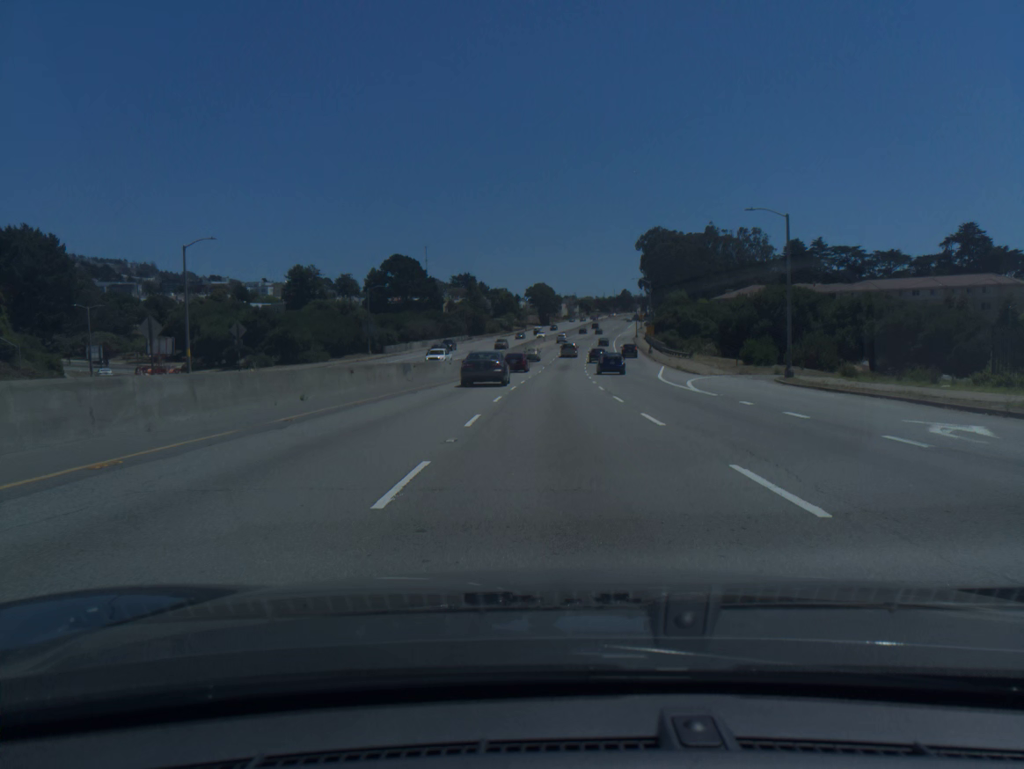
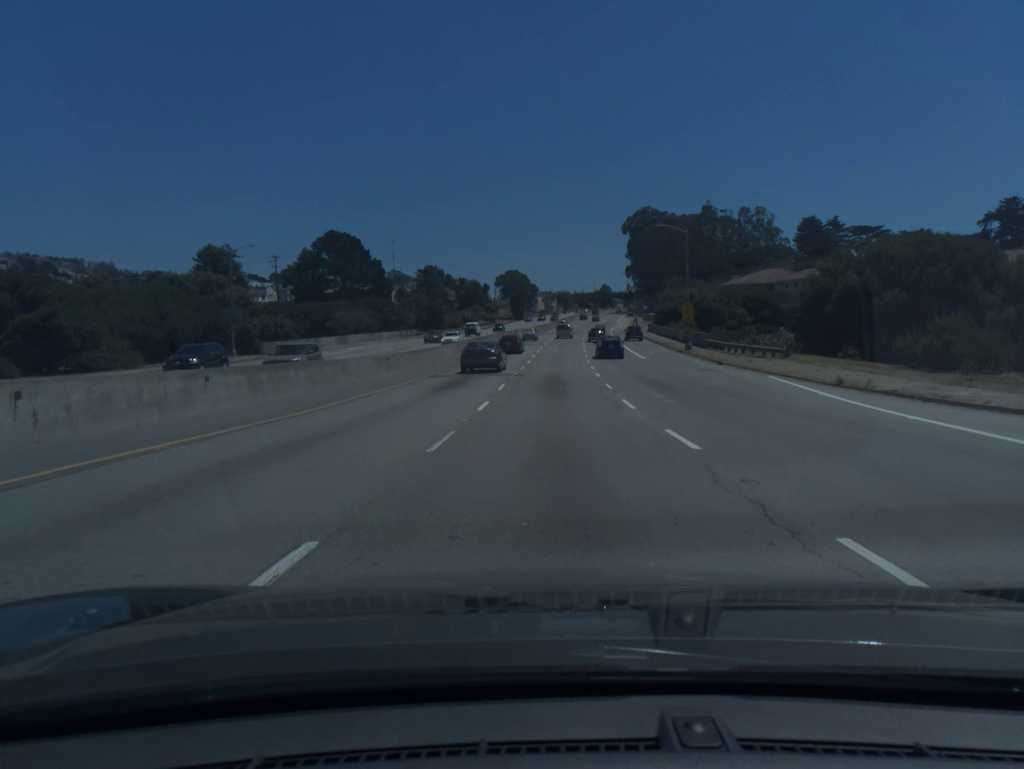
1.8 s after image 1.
(+0.6, +40.5) m; +2°
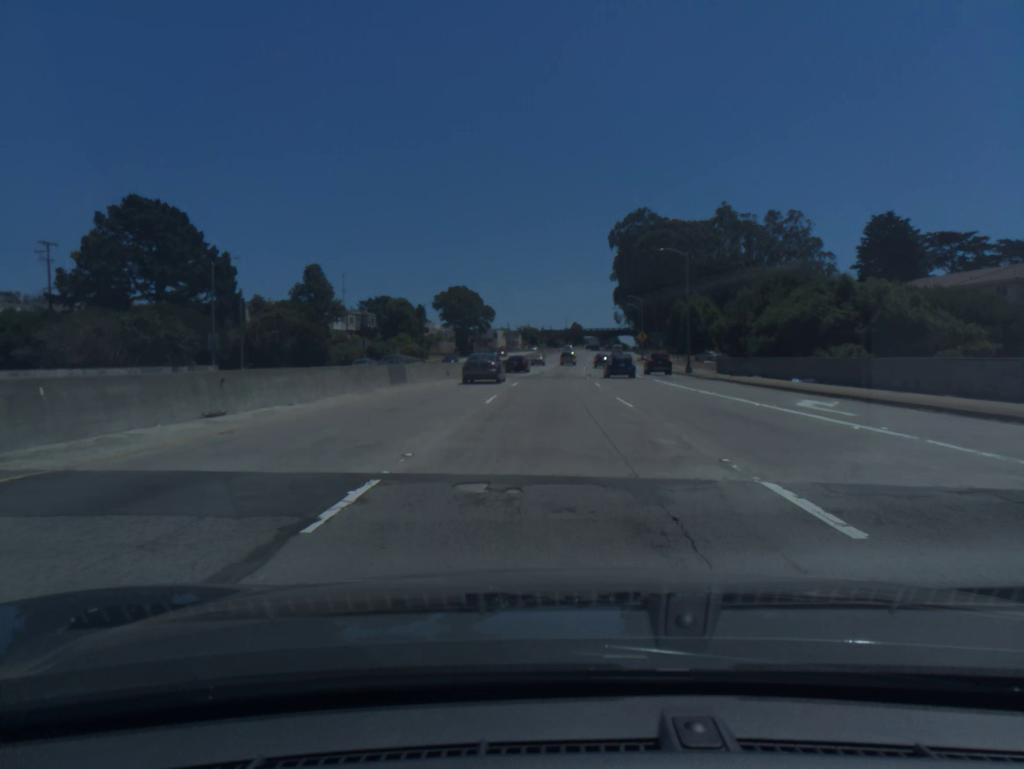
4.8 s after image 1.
(+1.5, +70.8) m; +2°
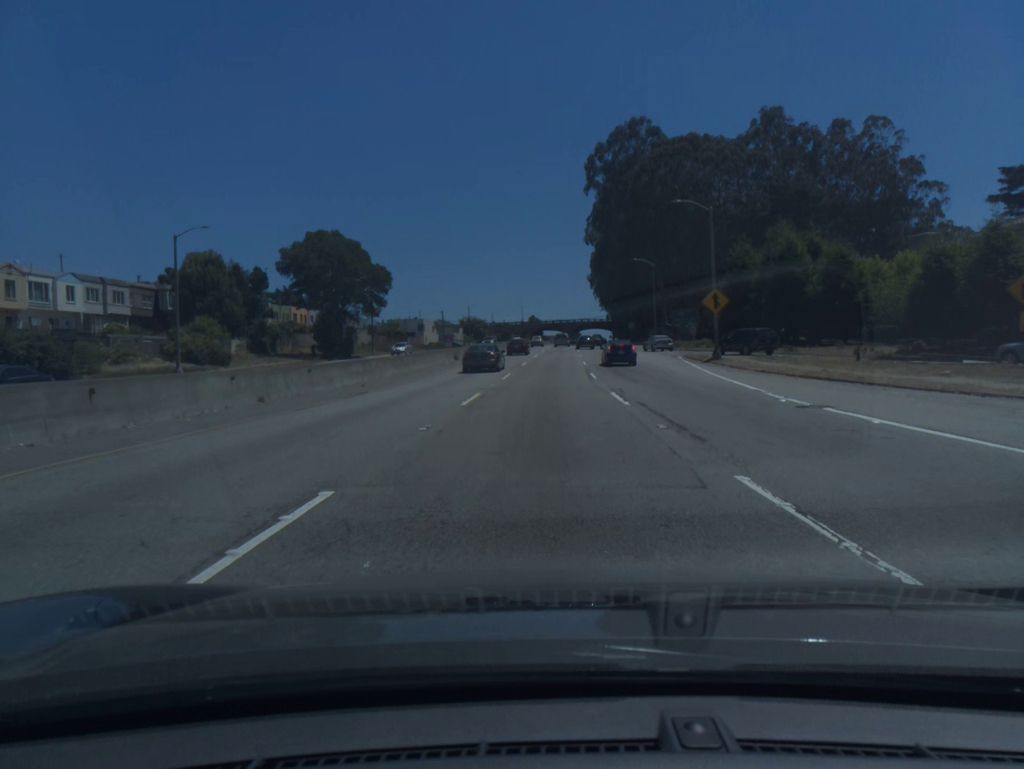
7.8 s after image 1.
(+1.9, +70.4) m; +3°
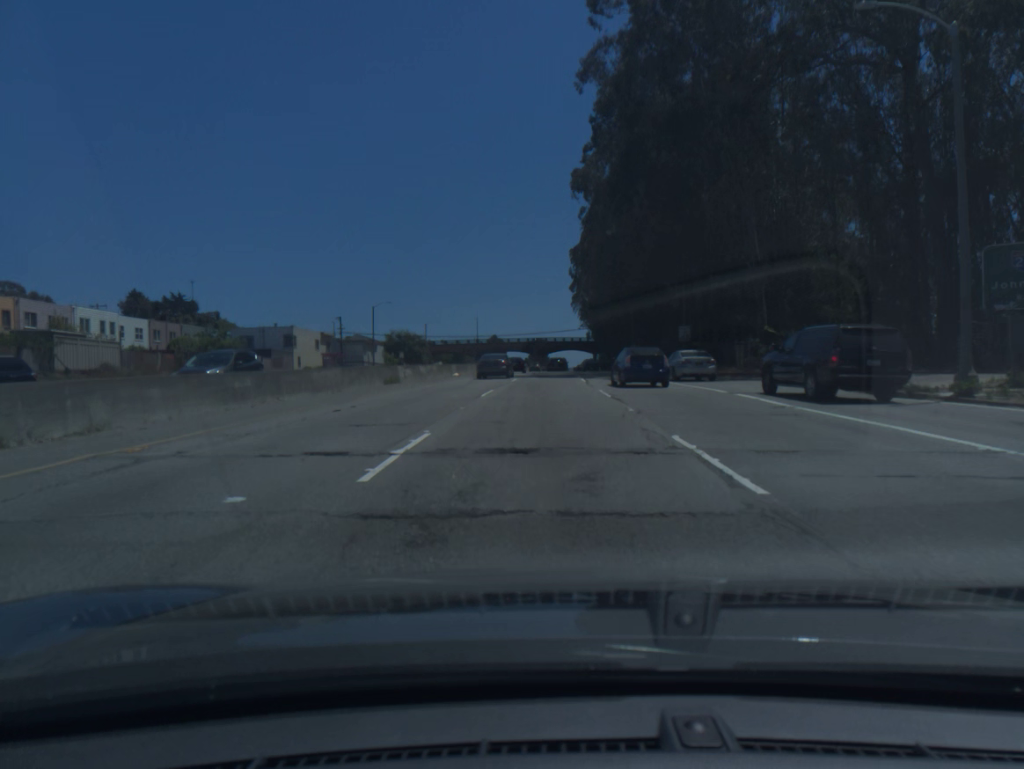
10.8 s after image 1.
(+1.2, +68.9) m; +2°
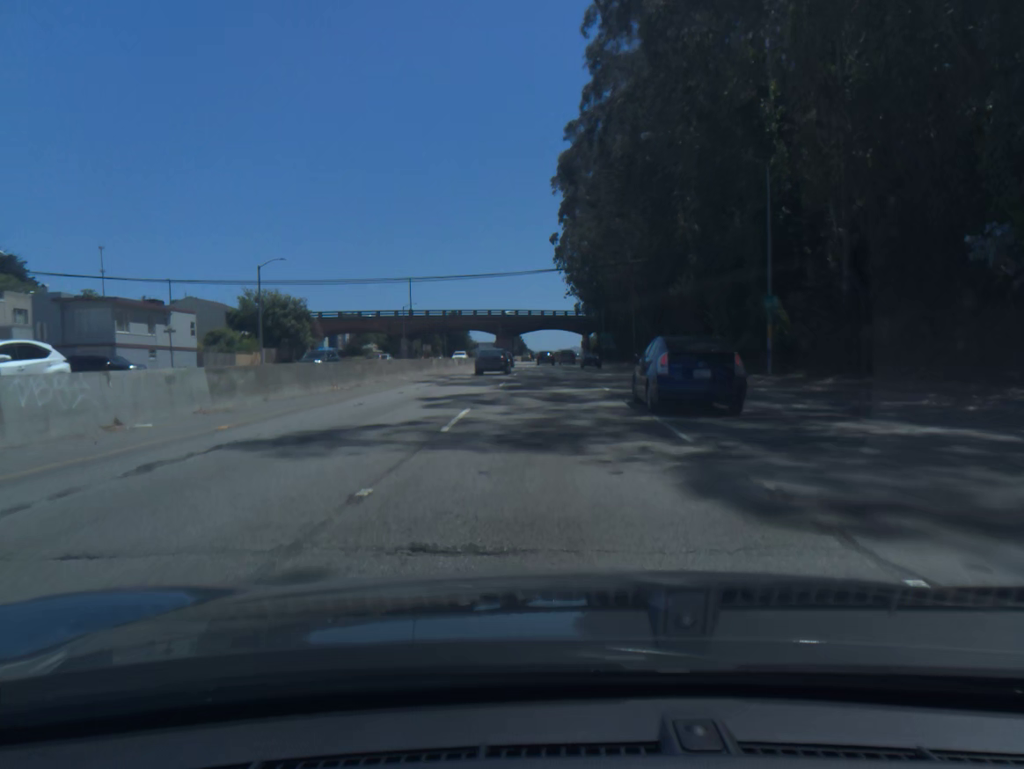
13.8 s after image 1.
(+1.0, +69.6) m; +2°
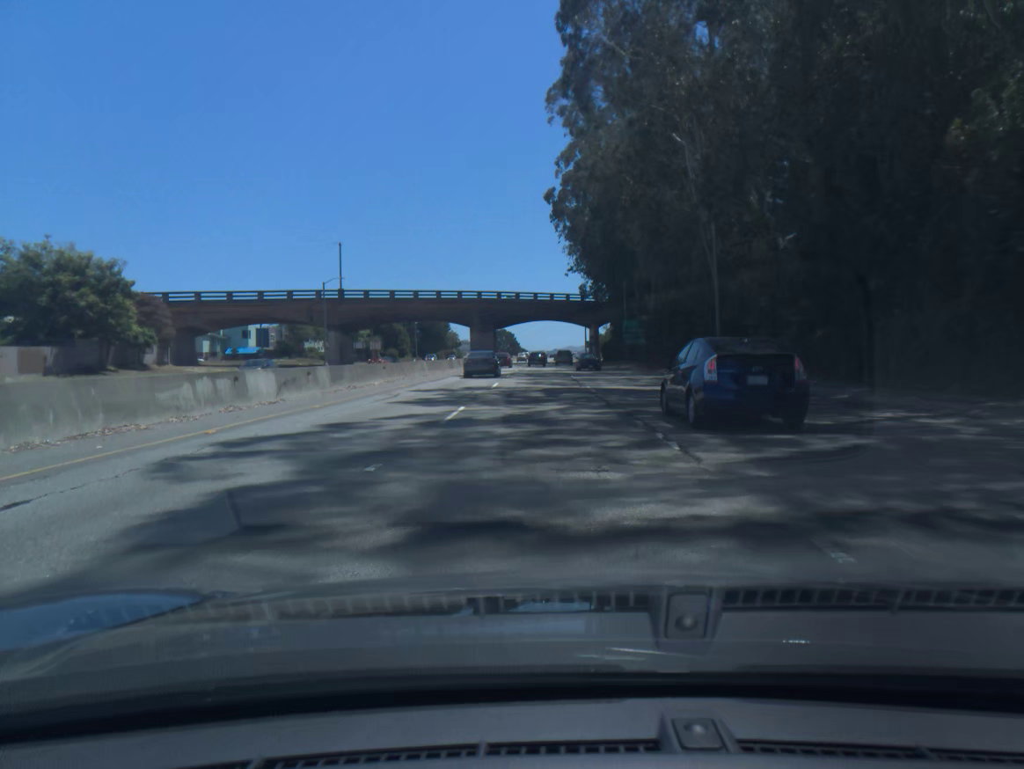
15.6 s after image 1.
(+0.4, +42.3) m; +1°
